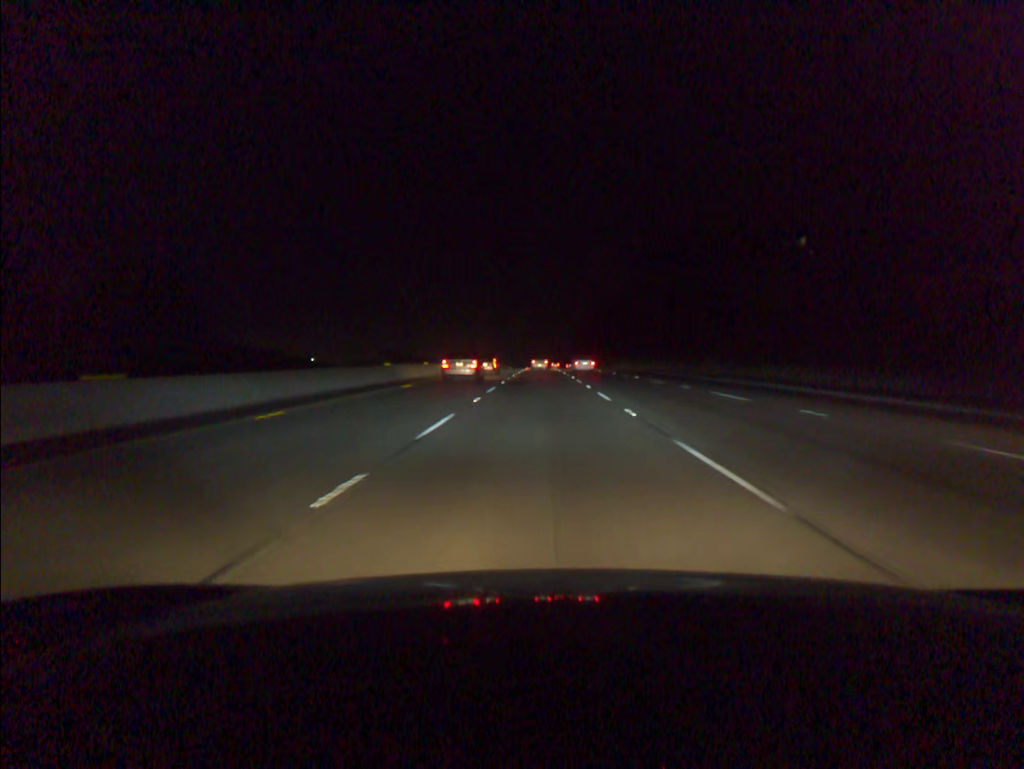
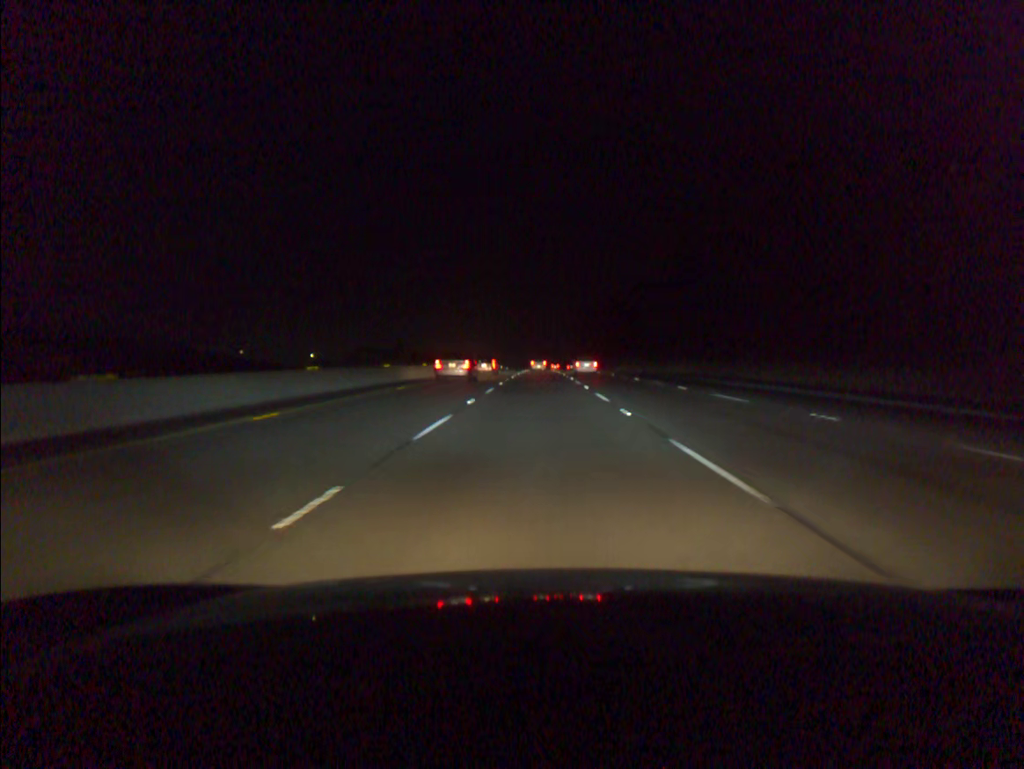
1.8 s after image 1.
(0.0, +58.6) m; 0°
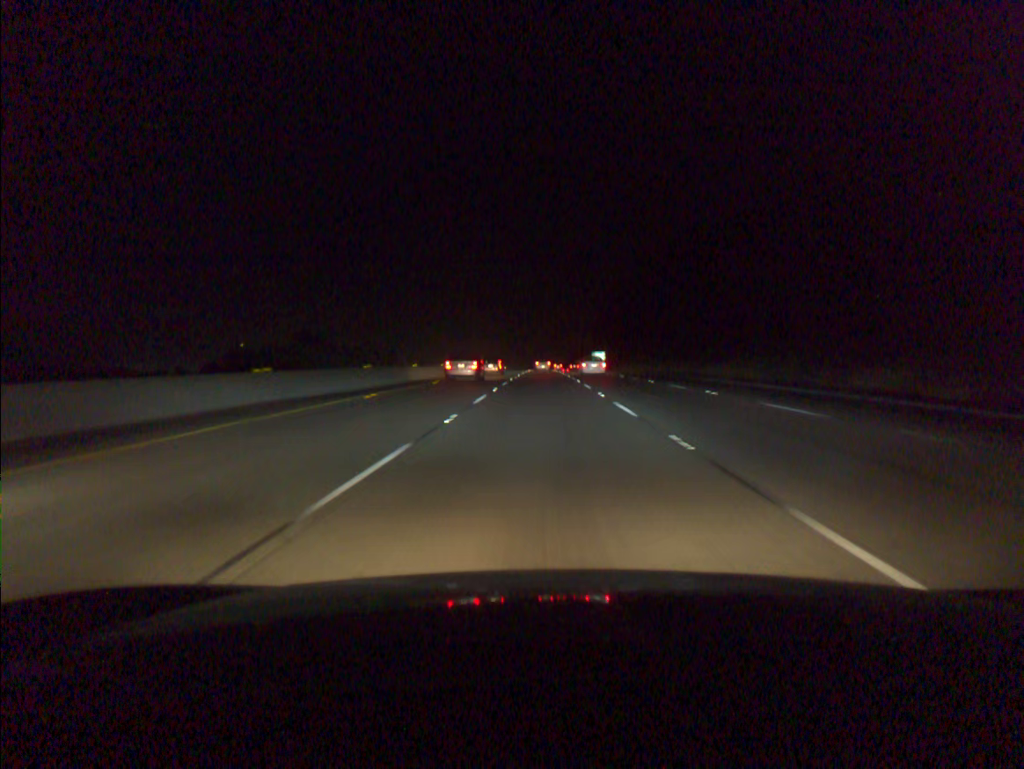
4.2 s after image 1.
(-0.1, +78.4) m; 0°
